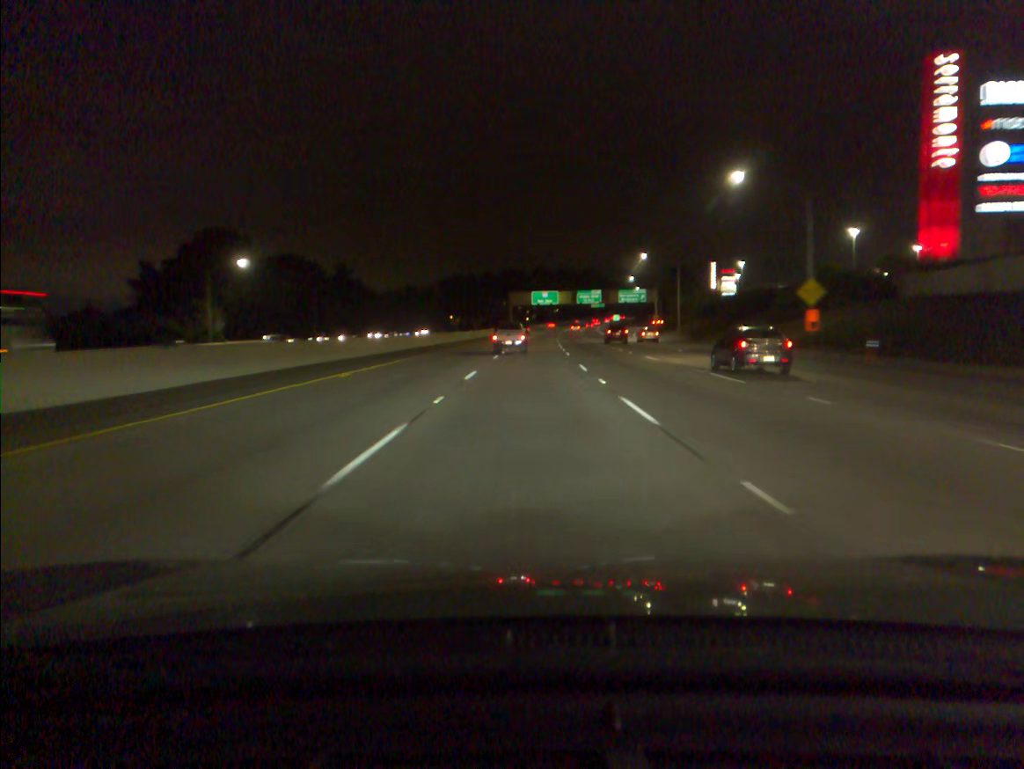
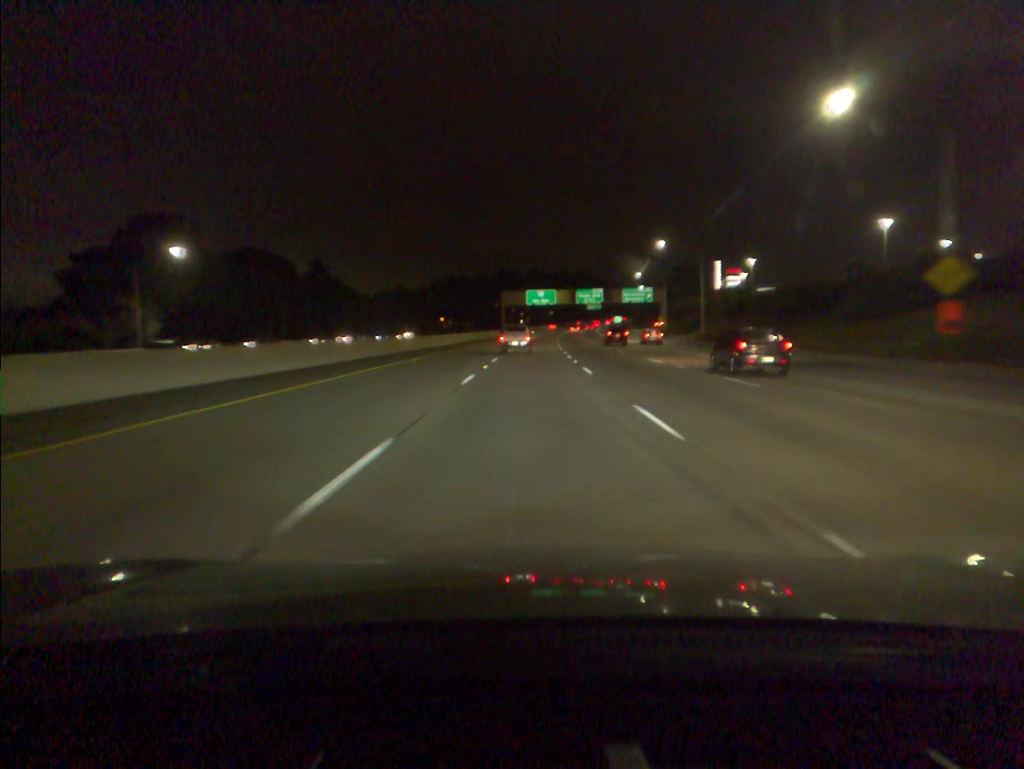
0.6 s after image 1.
(+0.1, +16.0) m; 0°
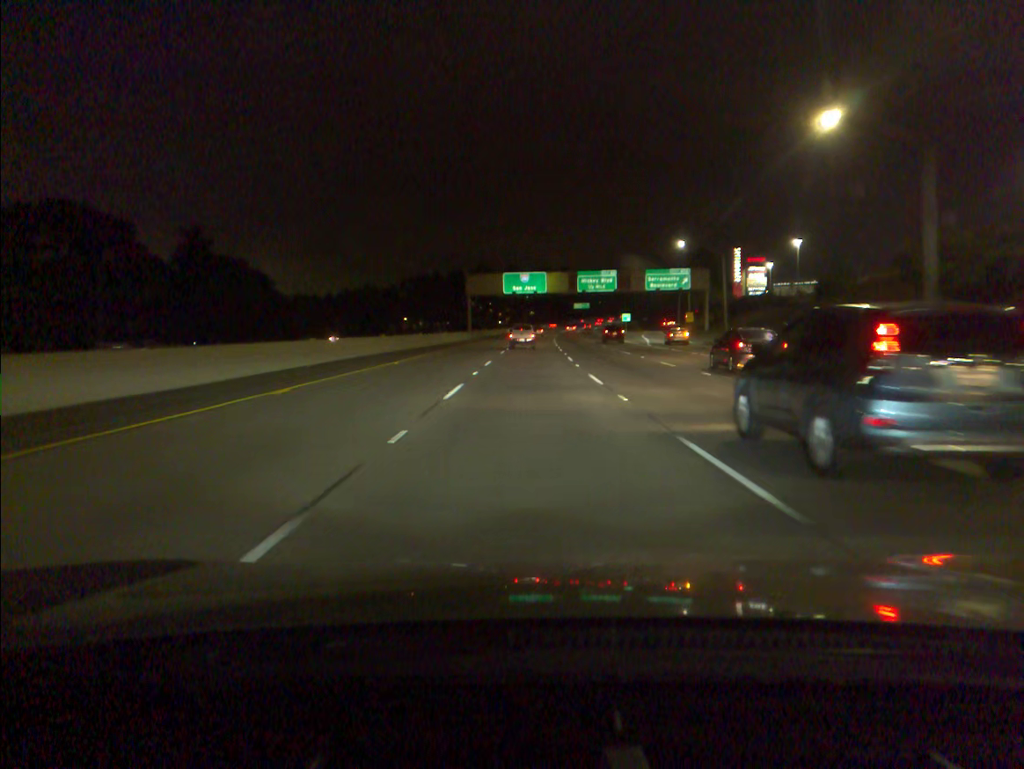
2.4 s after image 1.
(+0.6, +48.0) m; +1°
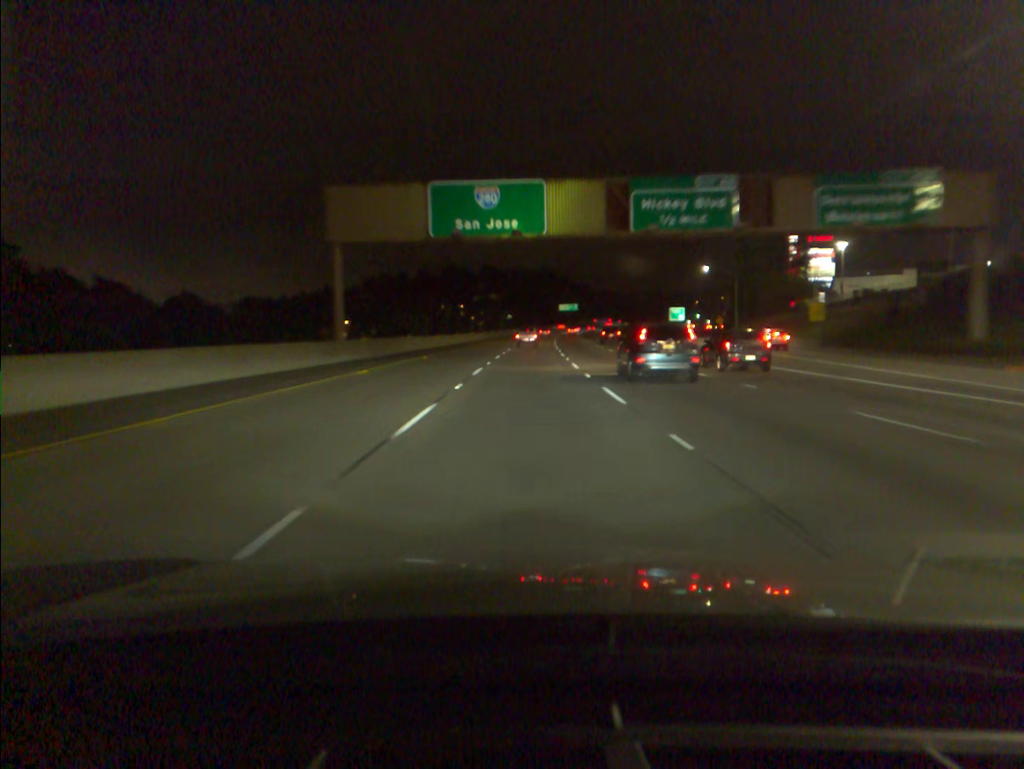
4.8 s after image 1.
(+0.9, +64.2) m; +2°
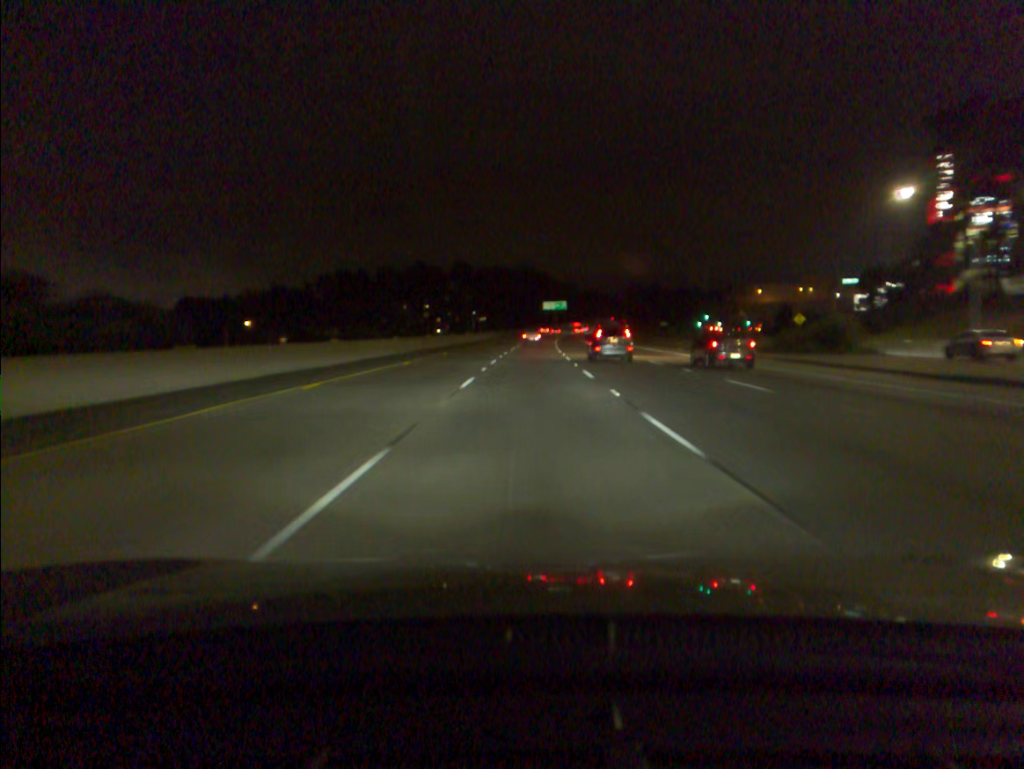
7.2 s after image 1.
(+0.8, +64.6) m; +2°
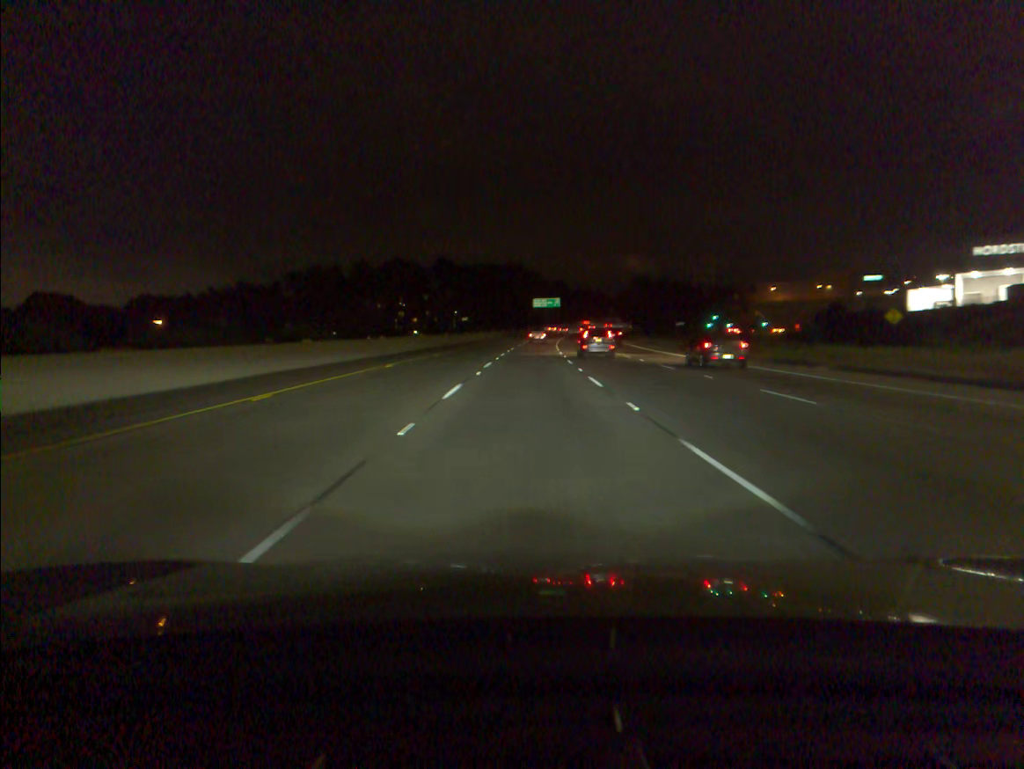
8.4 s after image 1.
(+0.3, +32.5) m; +1°
